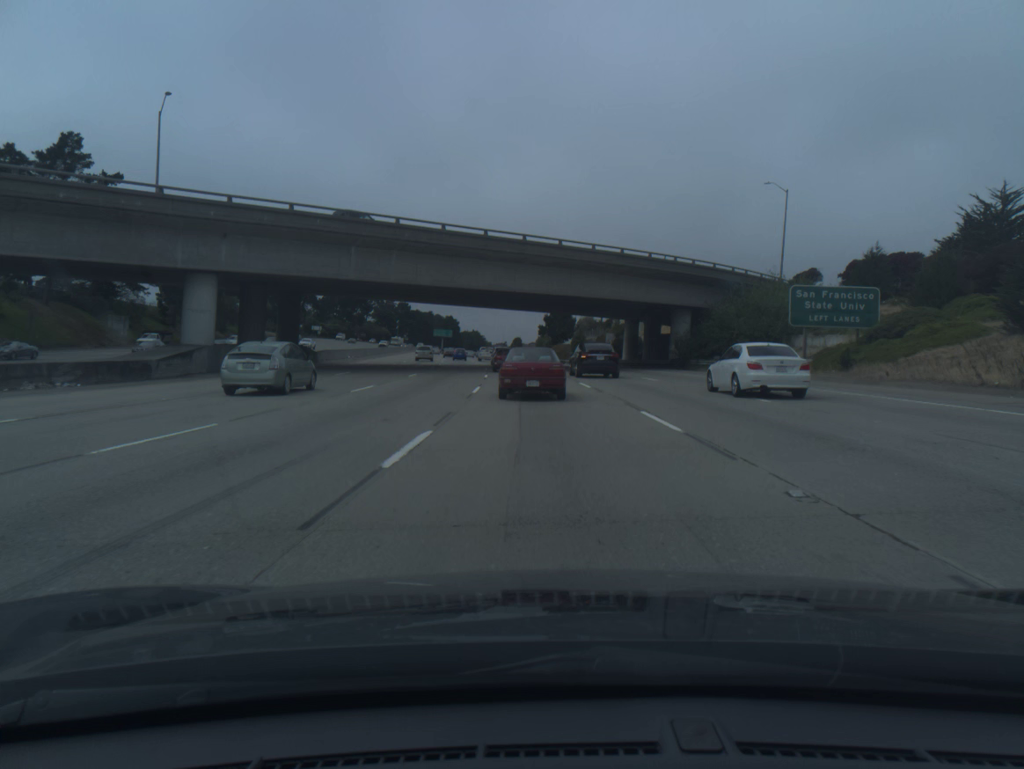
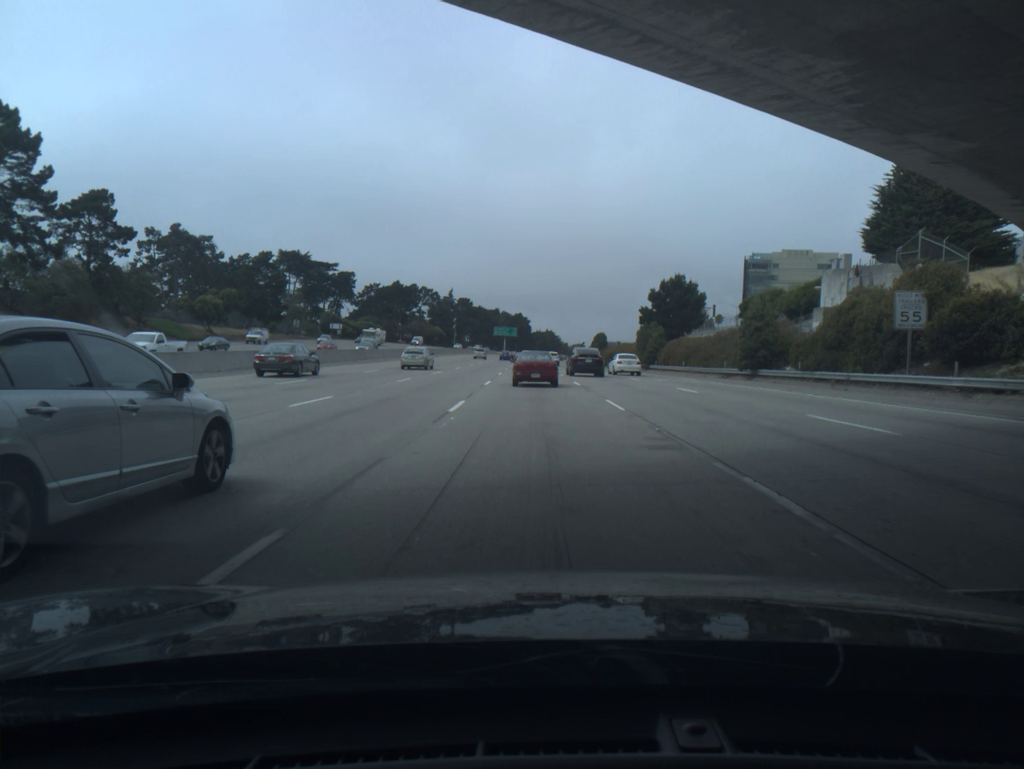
(-2.9, +64.0) m; -6°
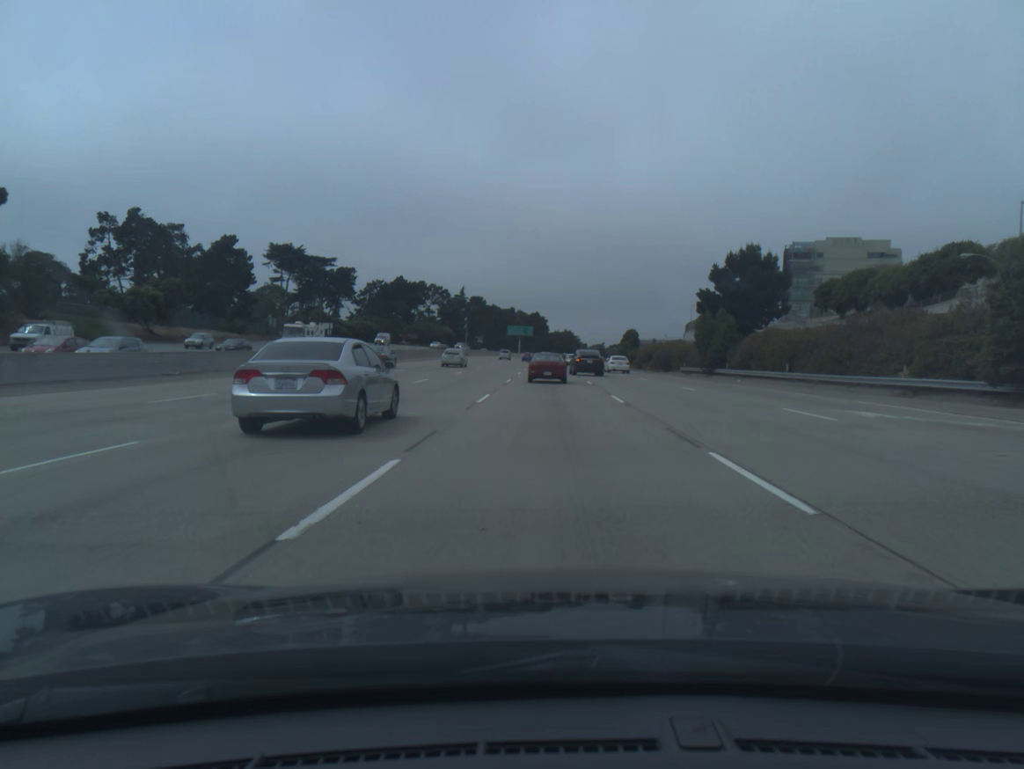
(-0.4, +25.3) m; -1°
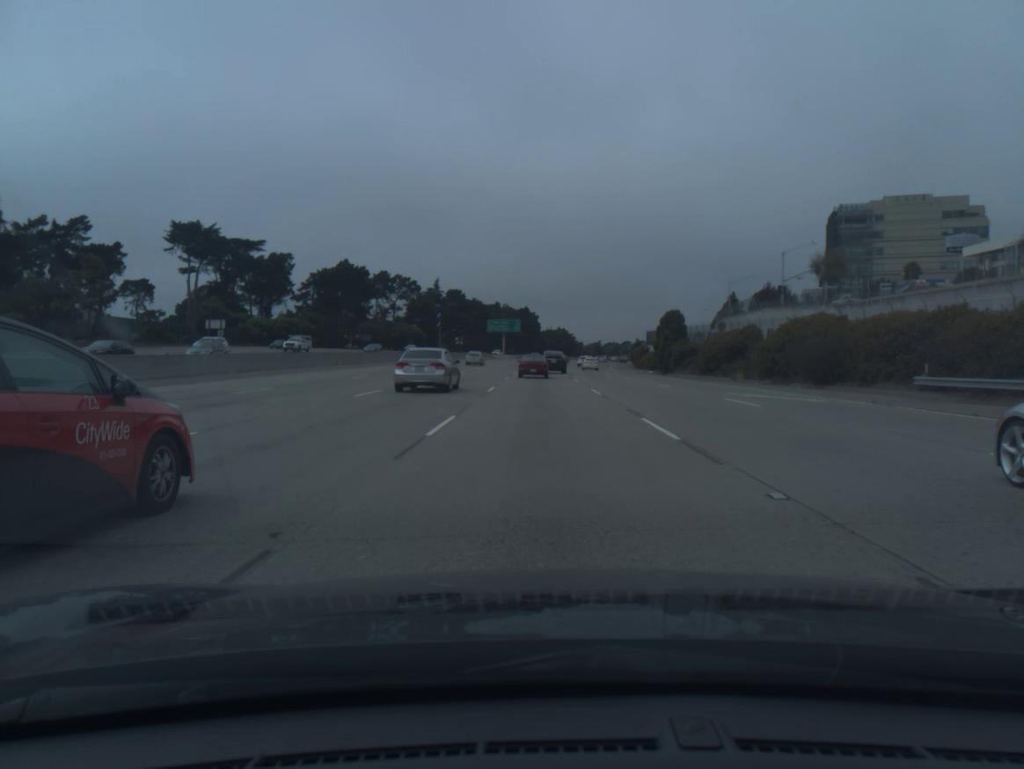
(+0.3, +51.7) m; +1°
